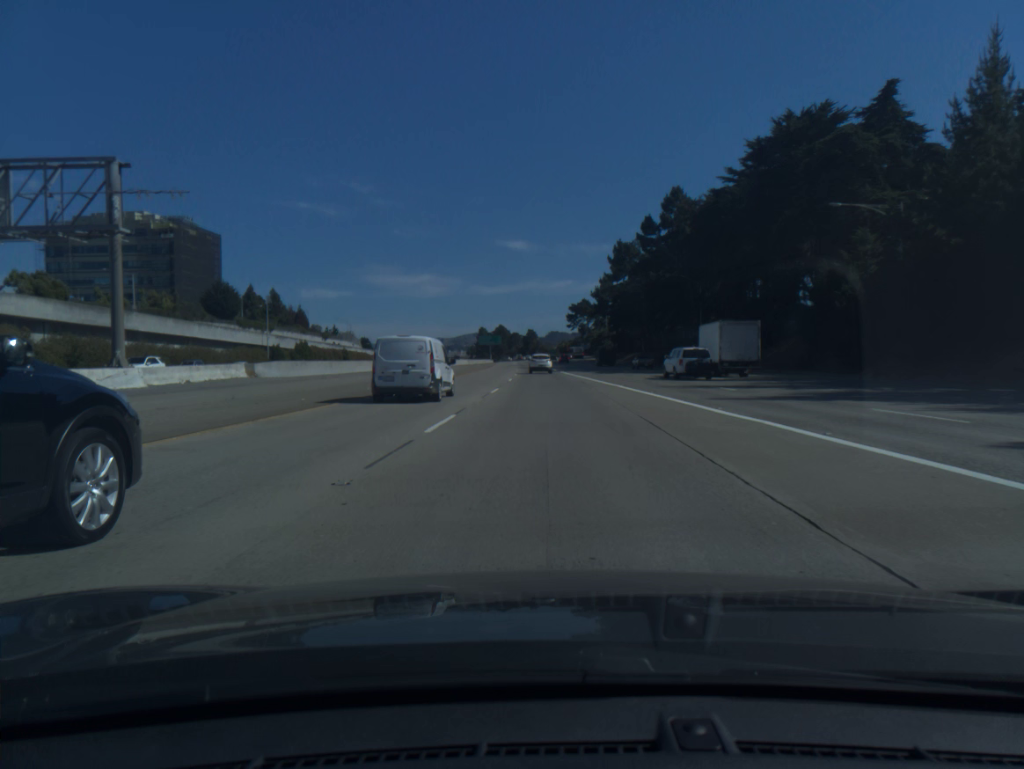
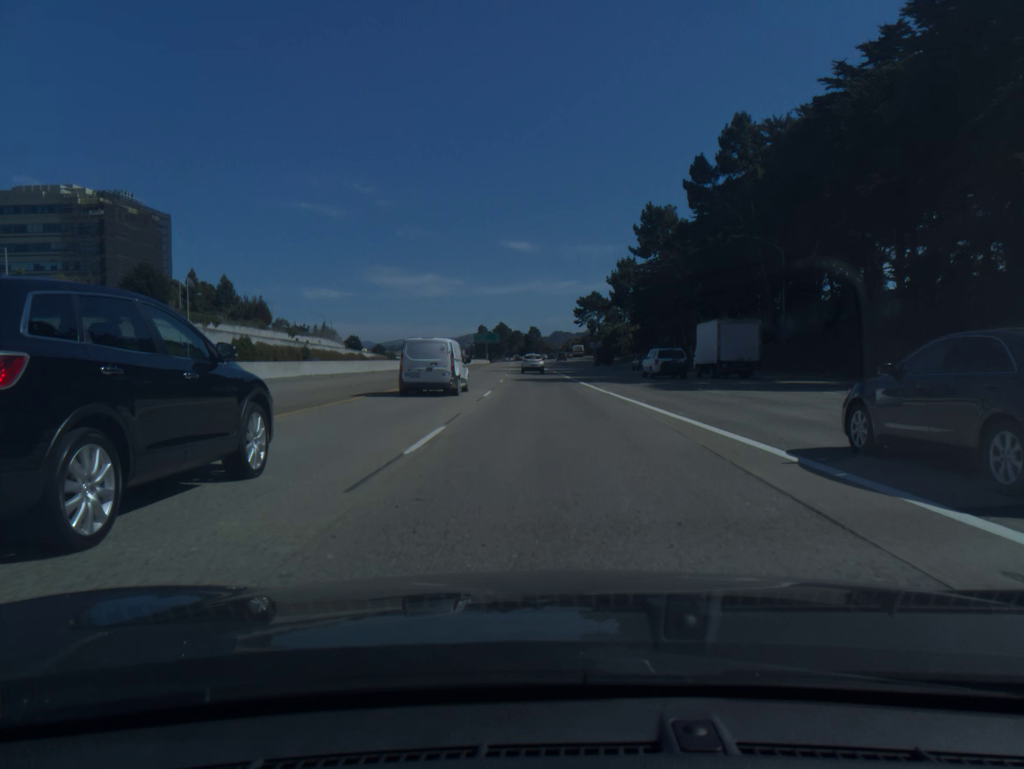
(0.0, +31.8) m; 0°
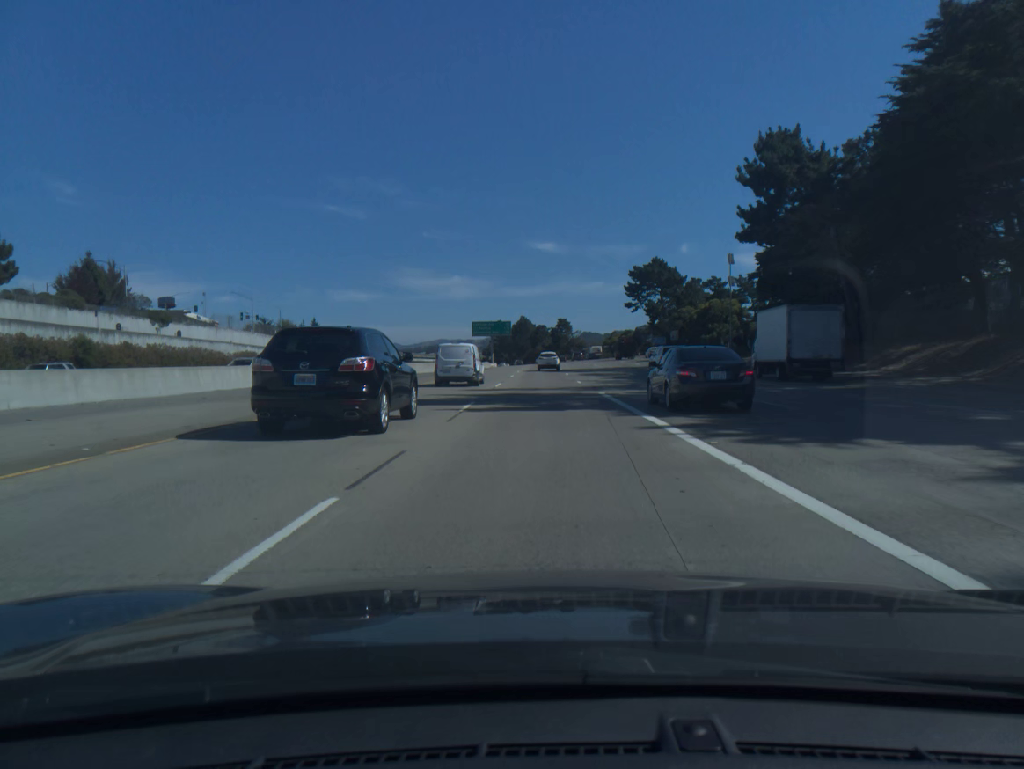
(-1.3, +80.0) m; -2°
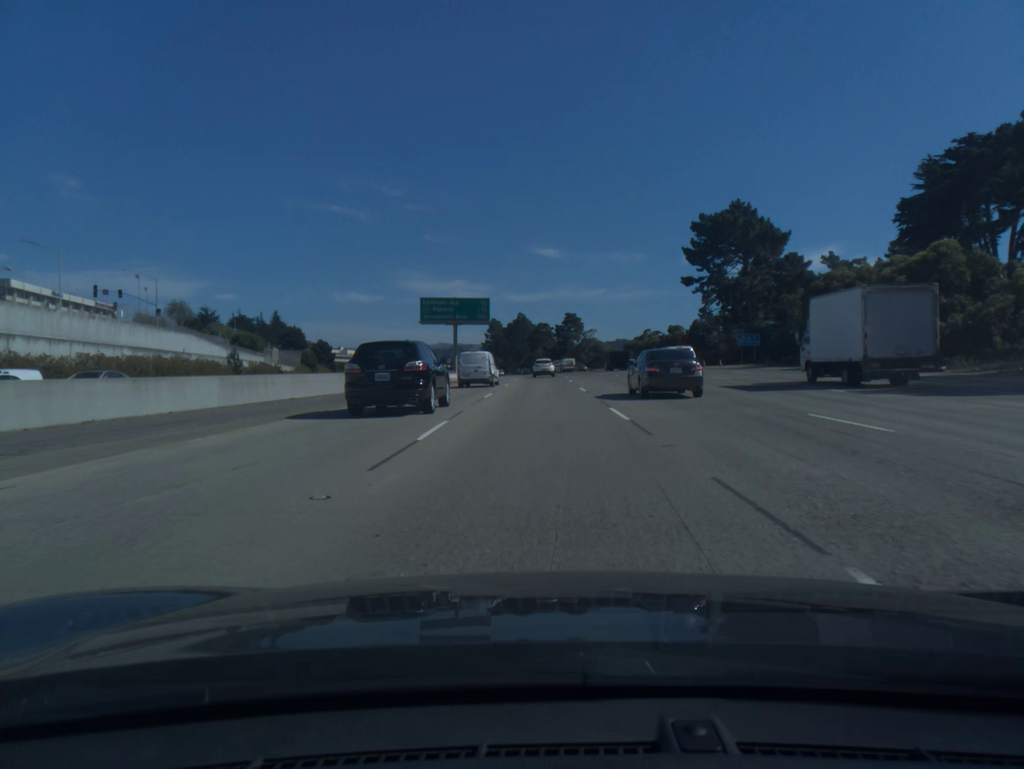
(-0.2, +64.5) m; 0°
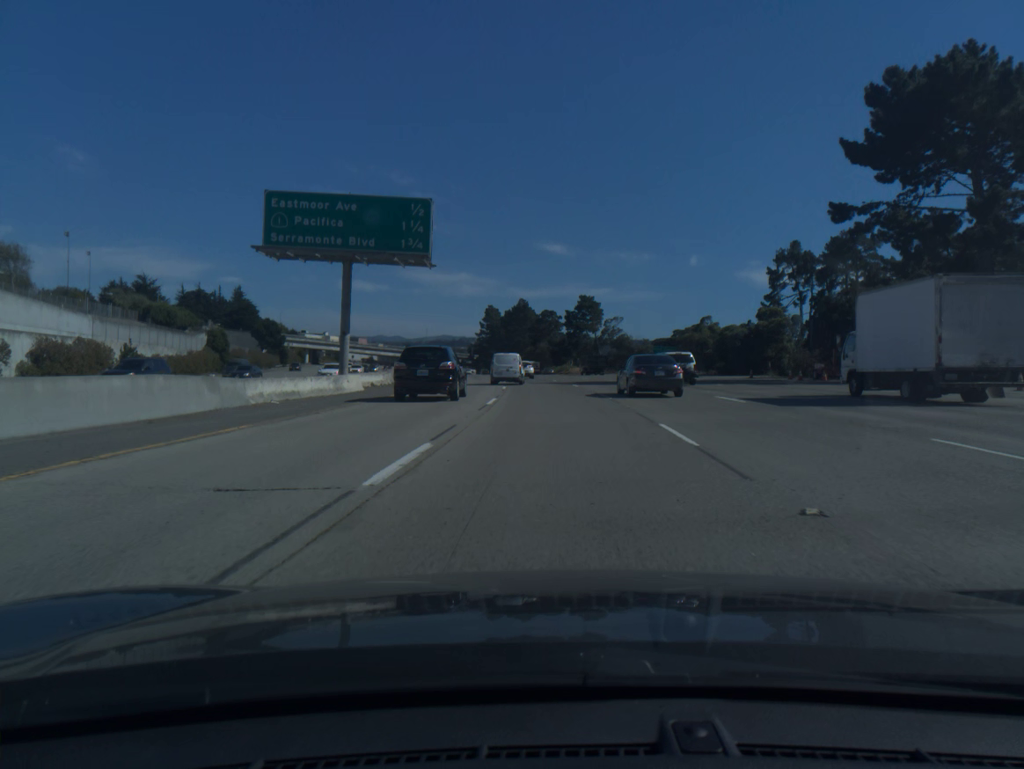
(-0.2, +48.1) m; 0°
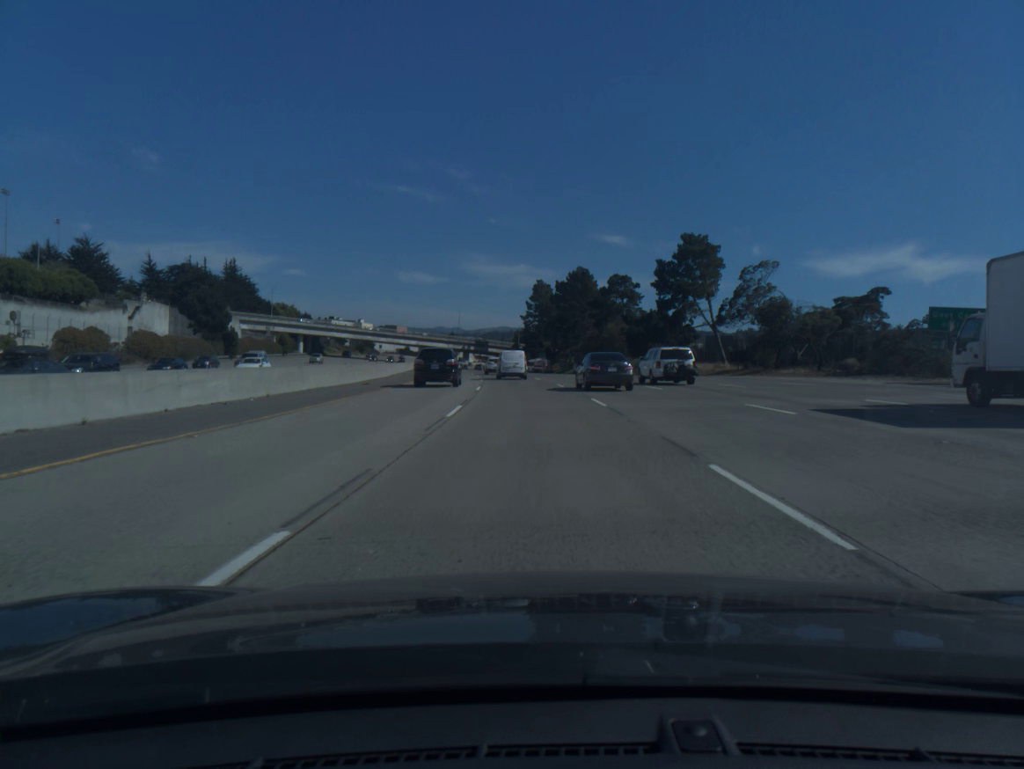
(-1.2, +64.1) m; -4°
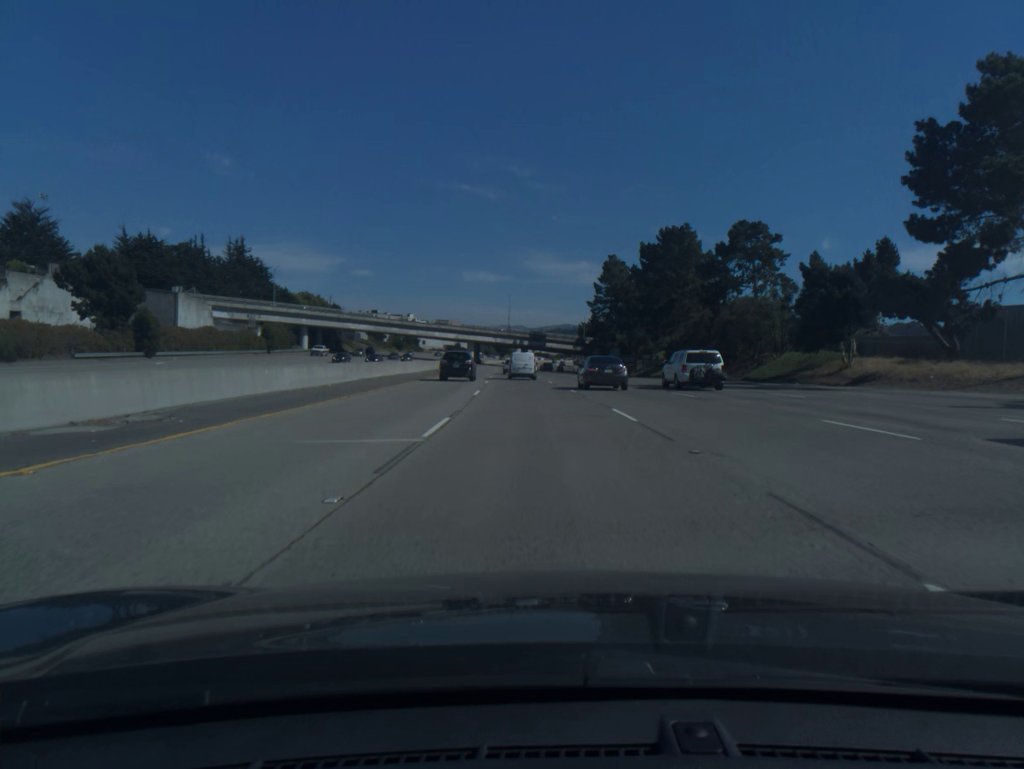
(-2.1, +48.3) m; -5°
